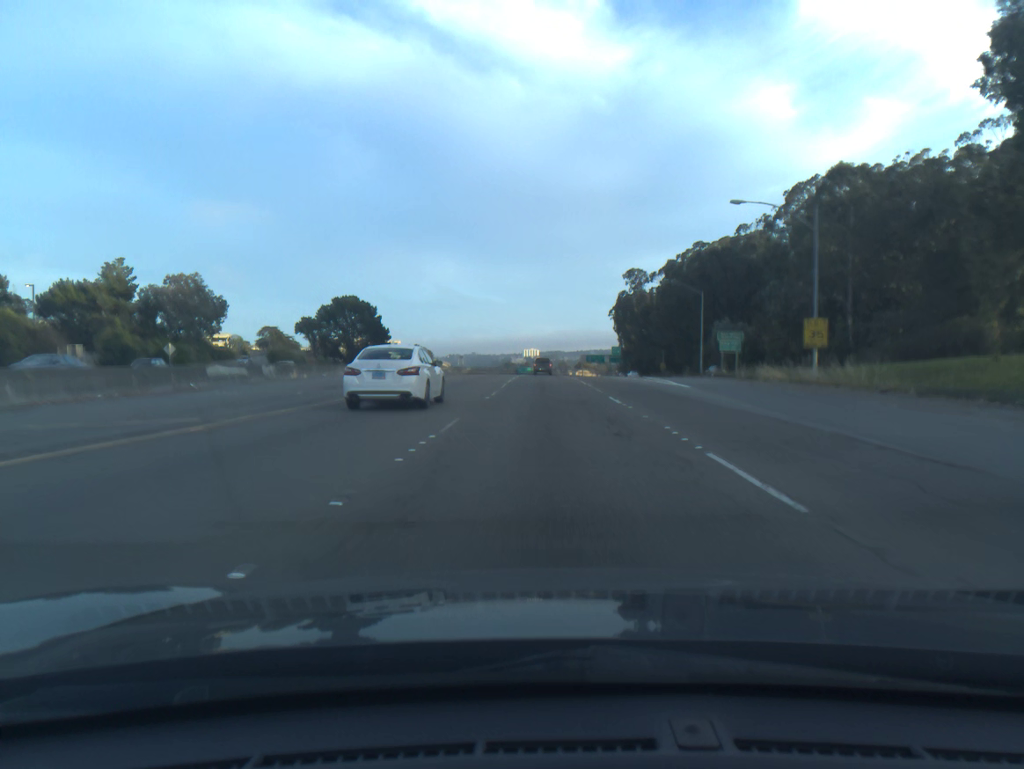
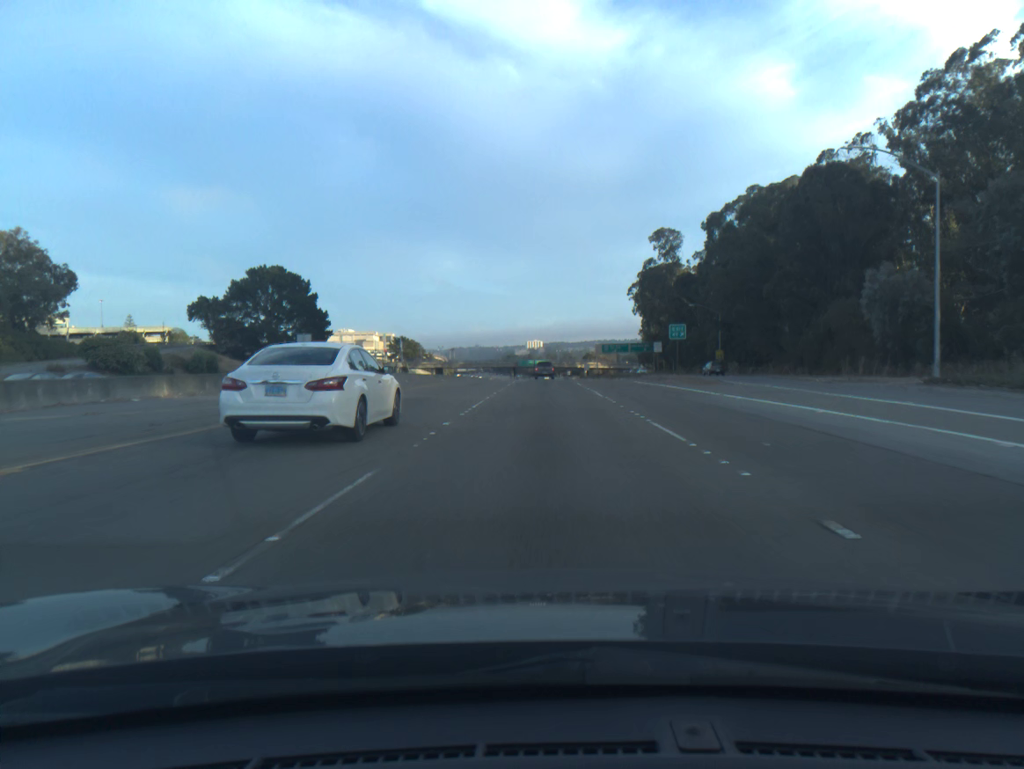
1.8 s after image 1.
(+0.2, +52.5) m; 0°
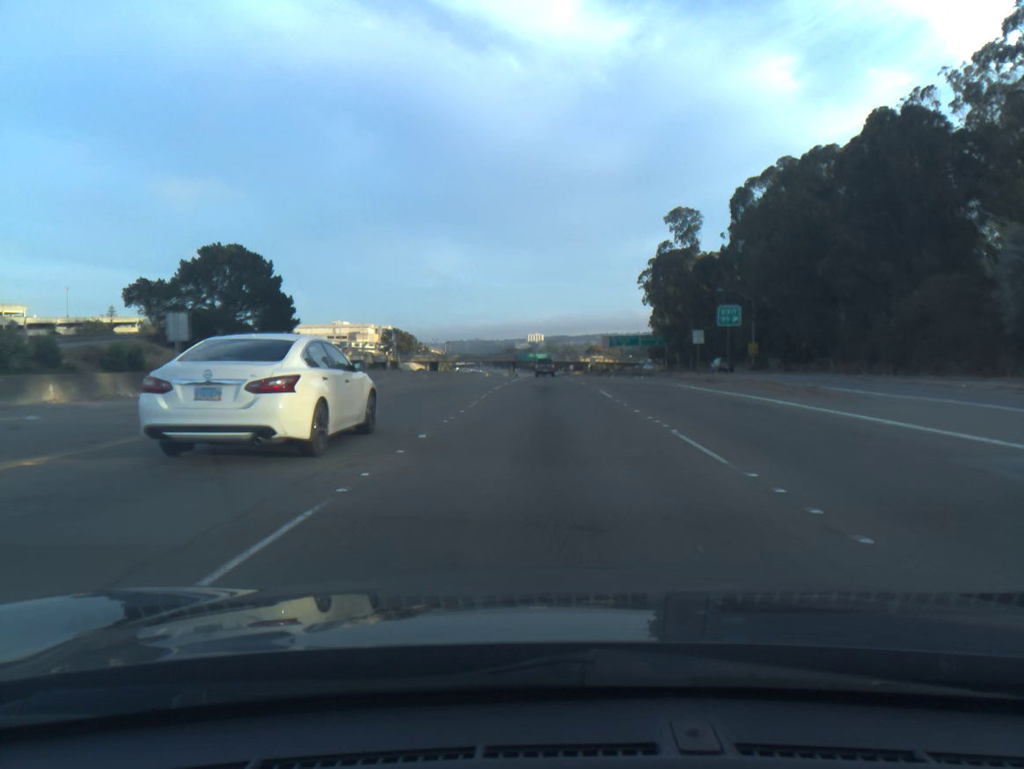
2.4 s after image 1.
(0.0, +17.6) m; 0°
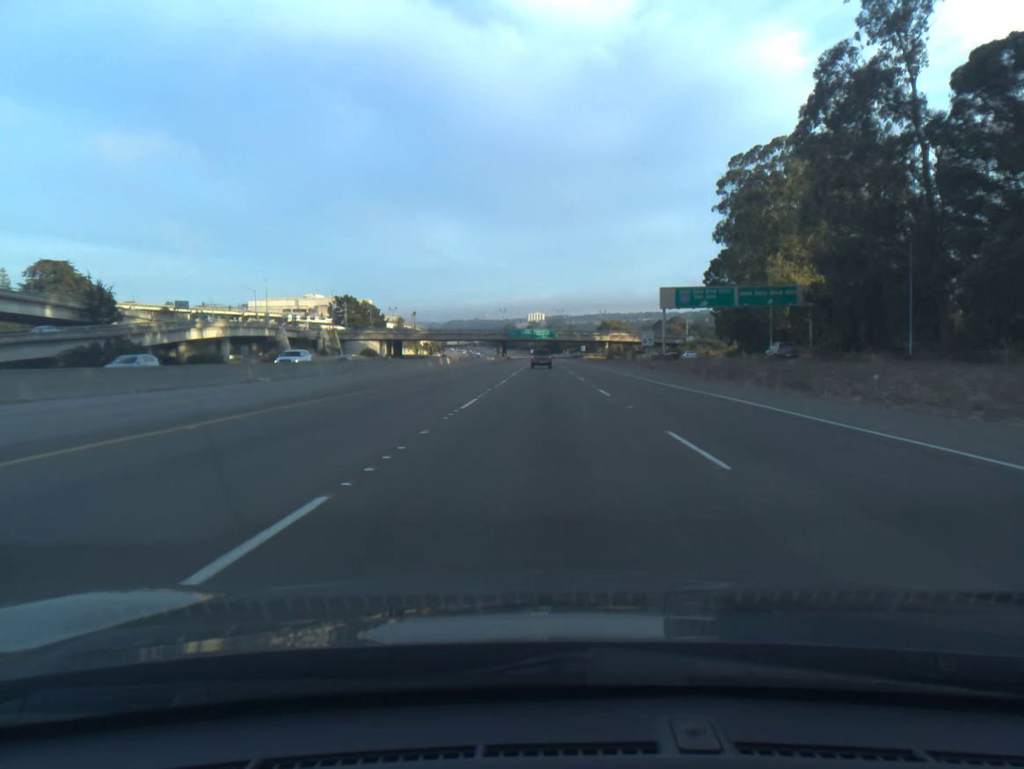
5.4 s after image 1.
(+0.2, +88.0) m; 0°
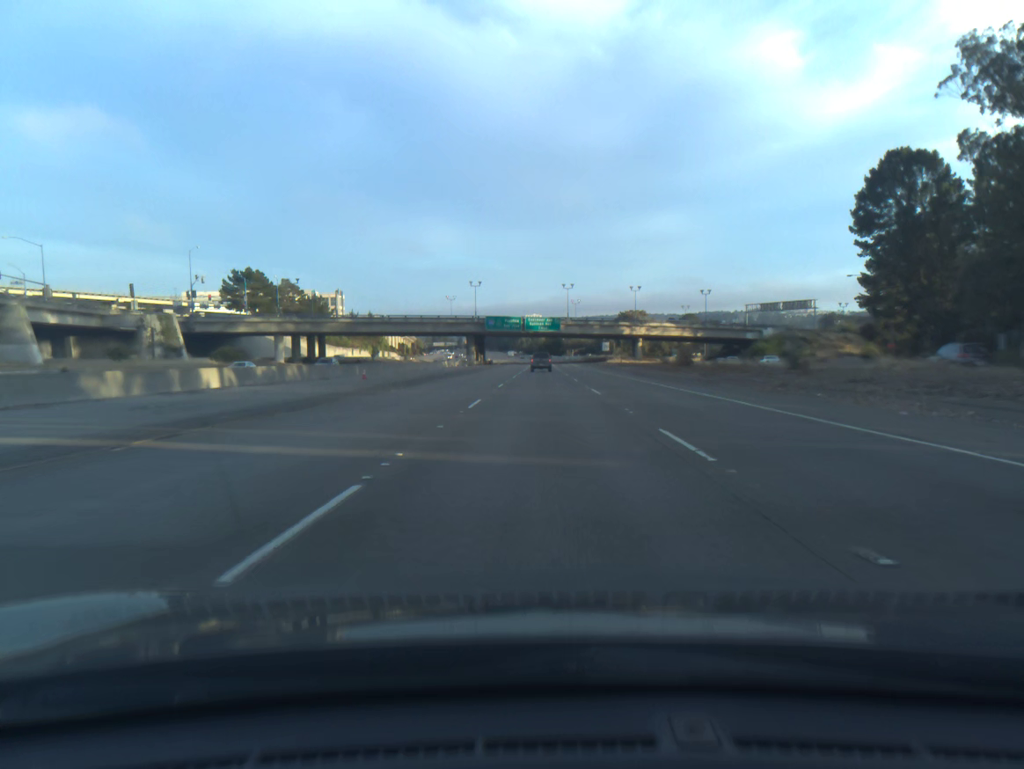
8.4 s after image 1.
(+0.1, +87.8) m; 0°
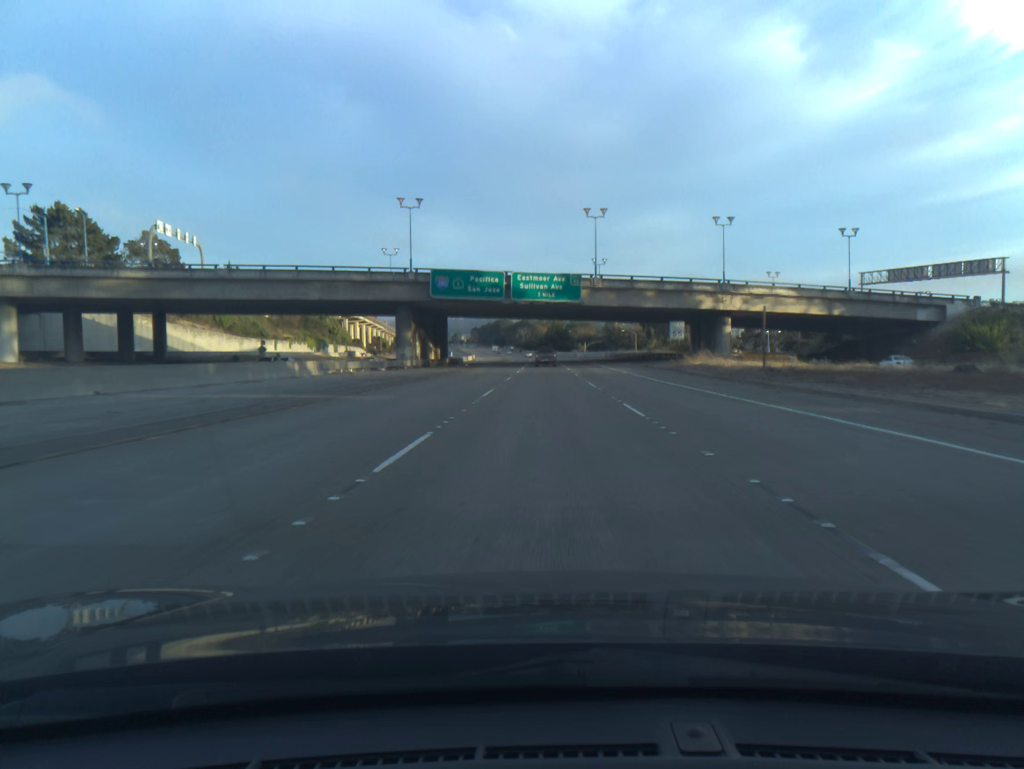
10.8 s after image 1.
(-0.1, +70.8) m; 0°
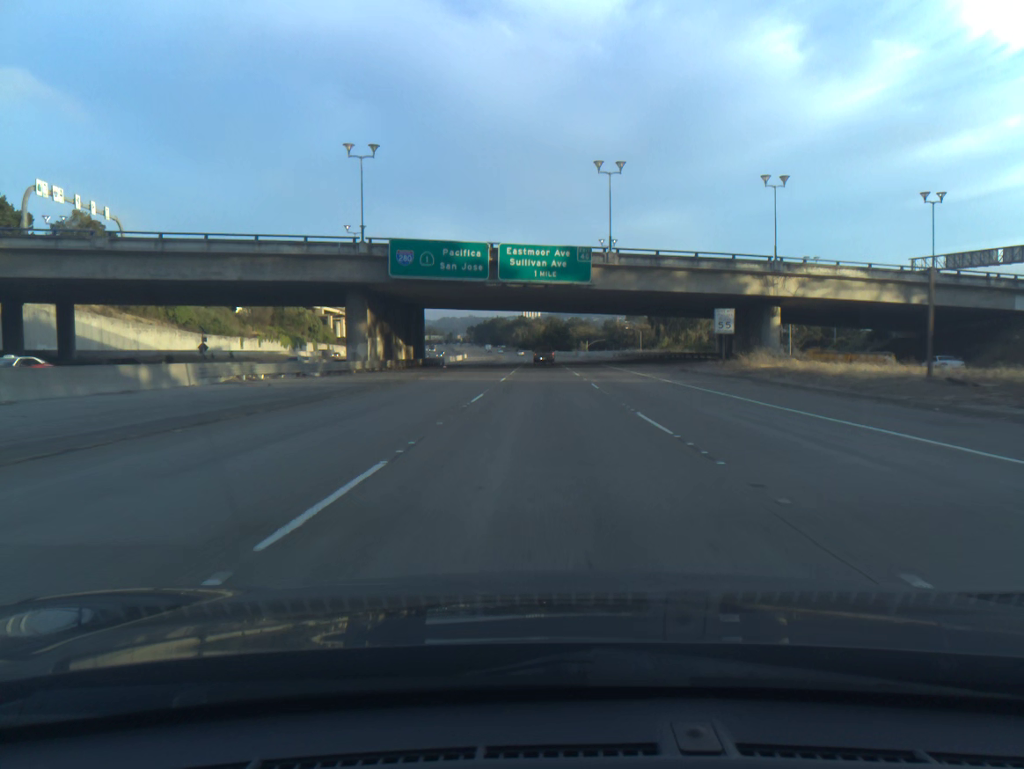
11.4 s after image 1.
(0.0, +17.8) m; 0°
